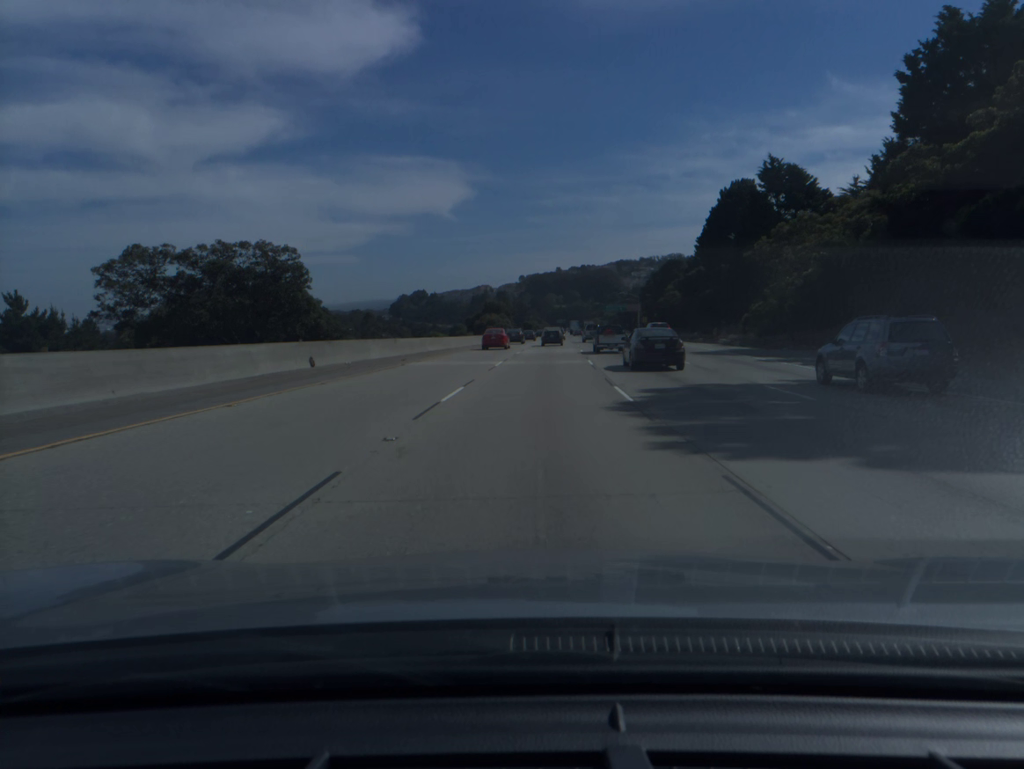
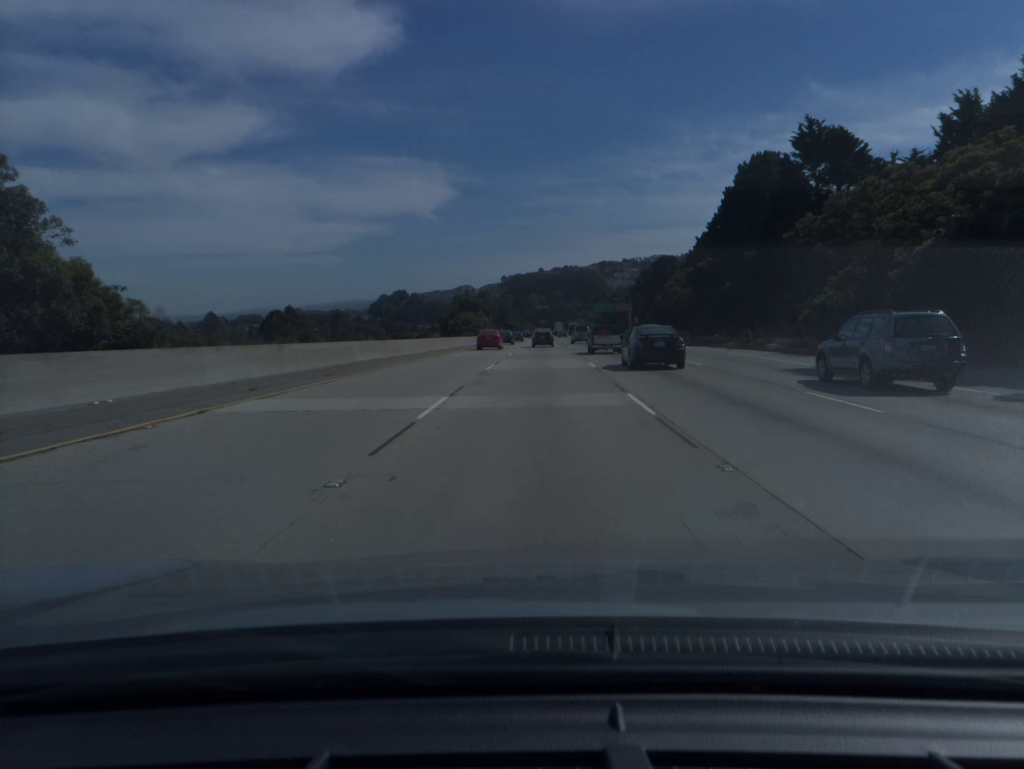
(+0.2, +17.8) m; +1°
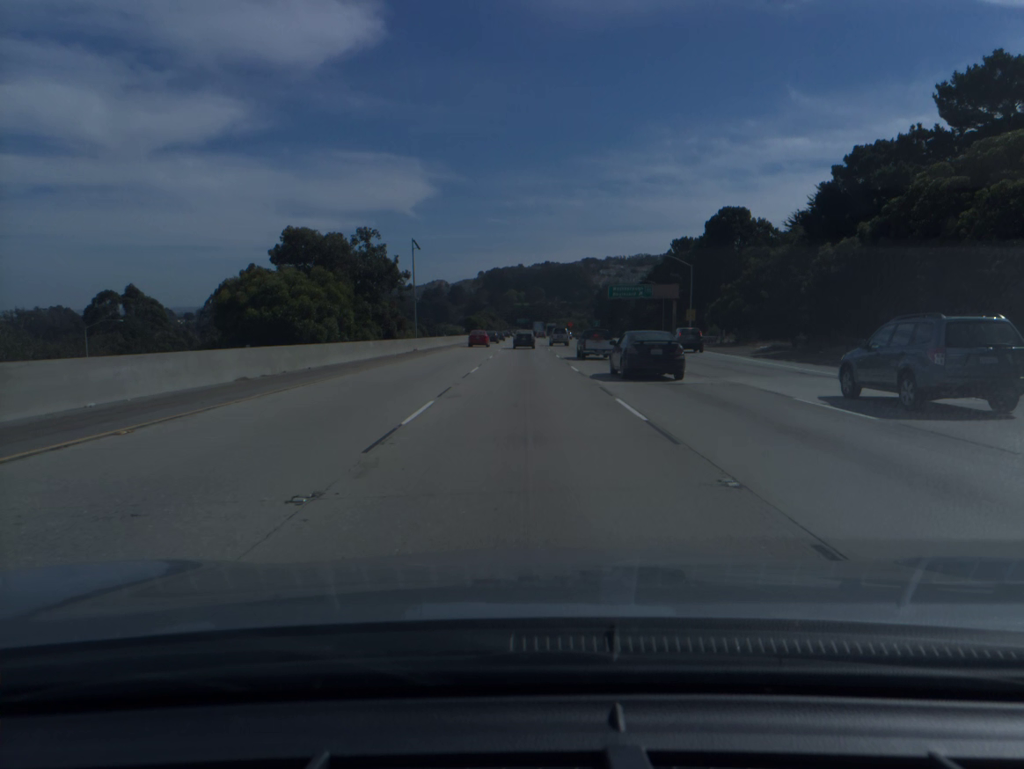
(+2.1, +88.0) m; +2°
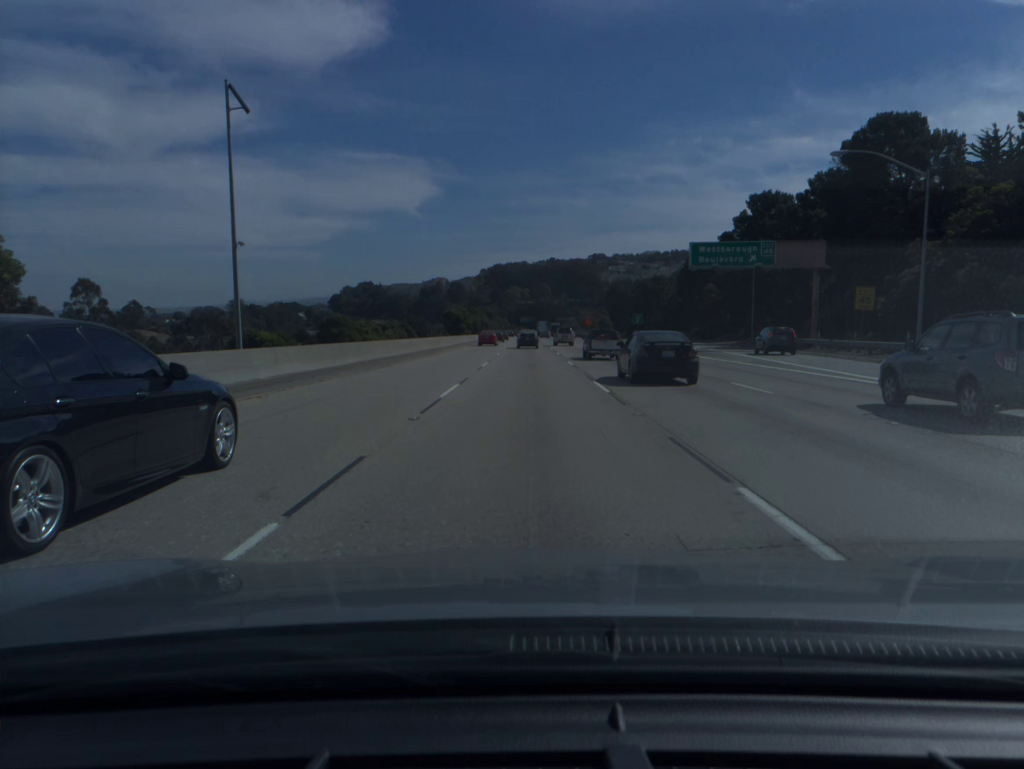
(-0.2, +53.1) m; 0°
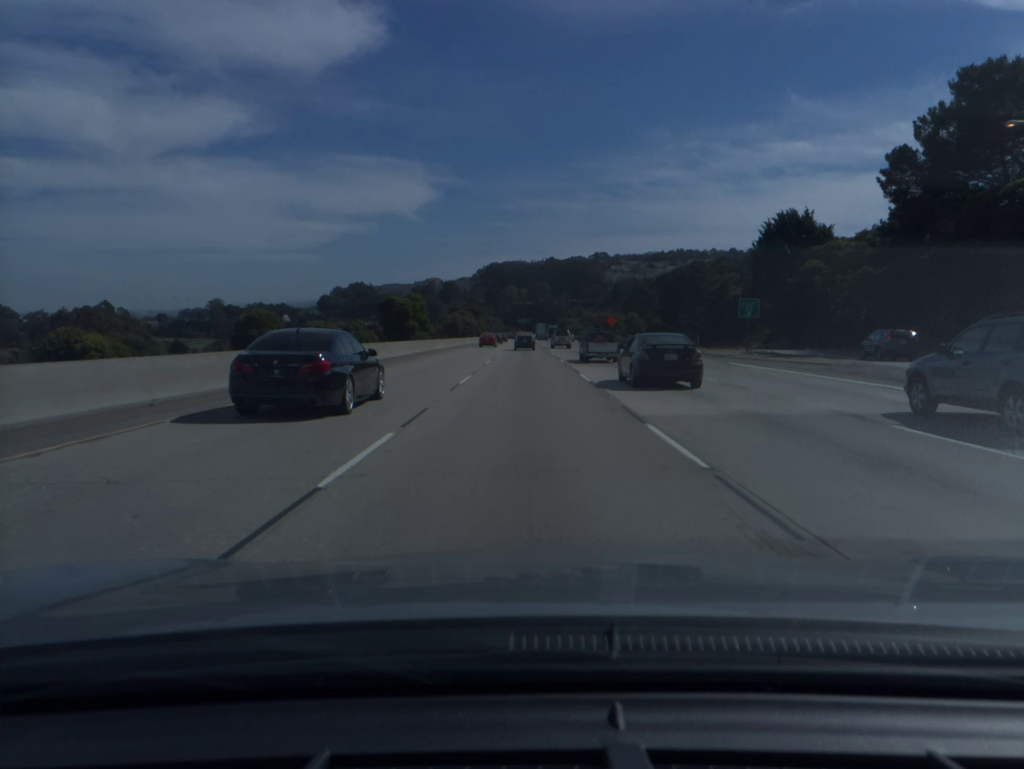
(+0.1, +53.5) m; 0°
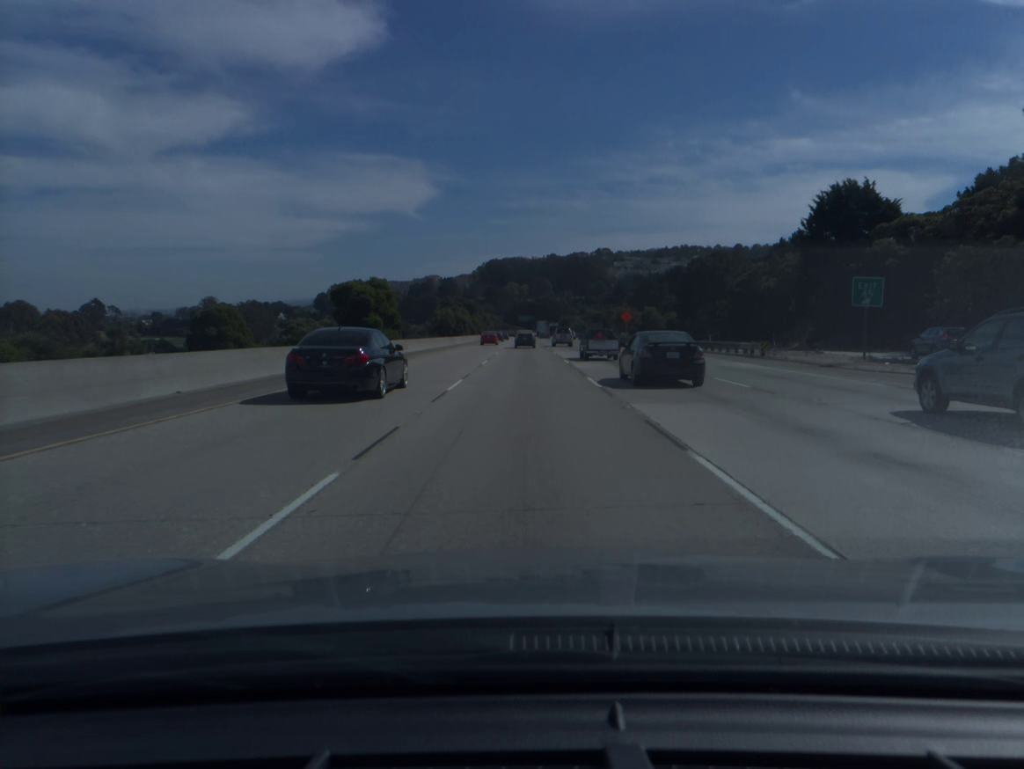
(0.0, +17.9) m; 0°
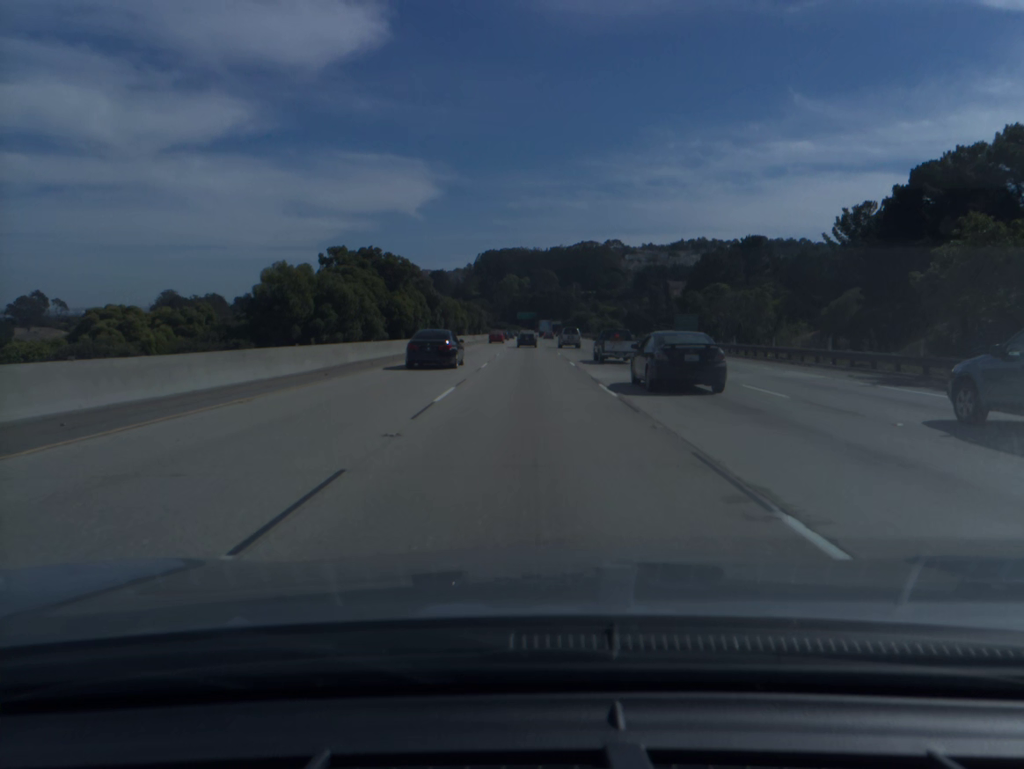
(-0.1, +90.3) m; 0°
